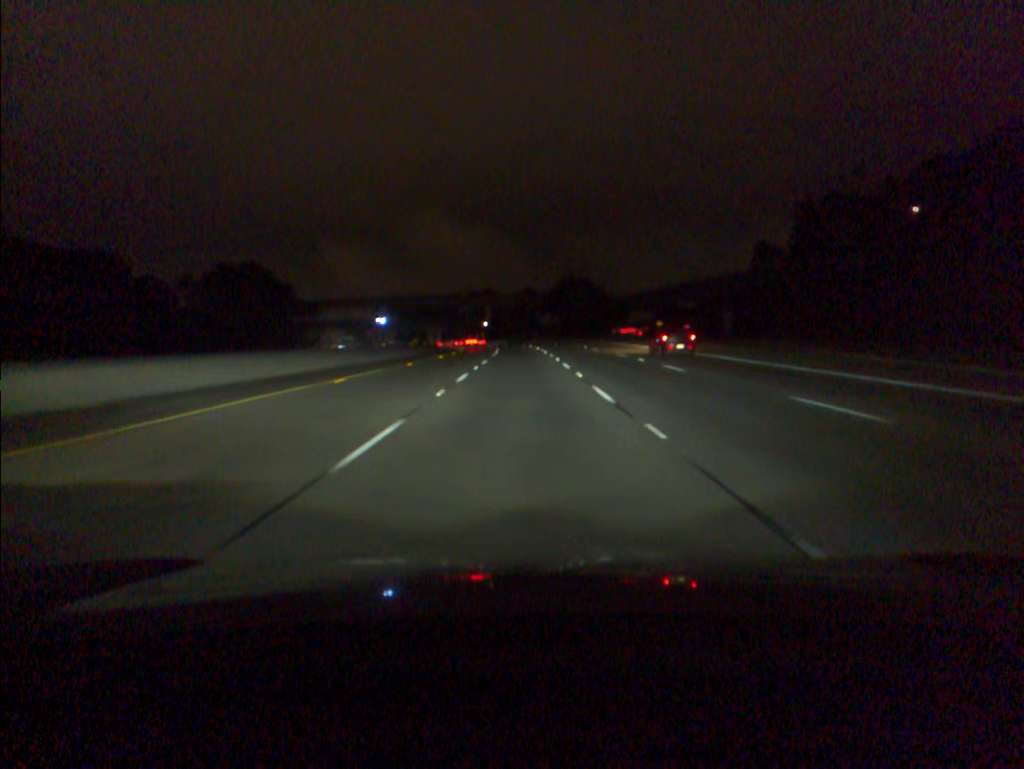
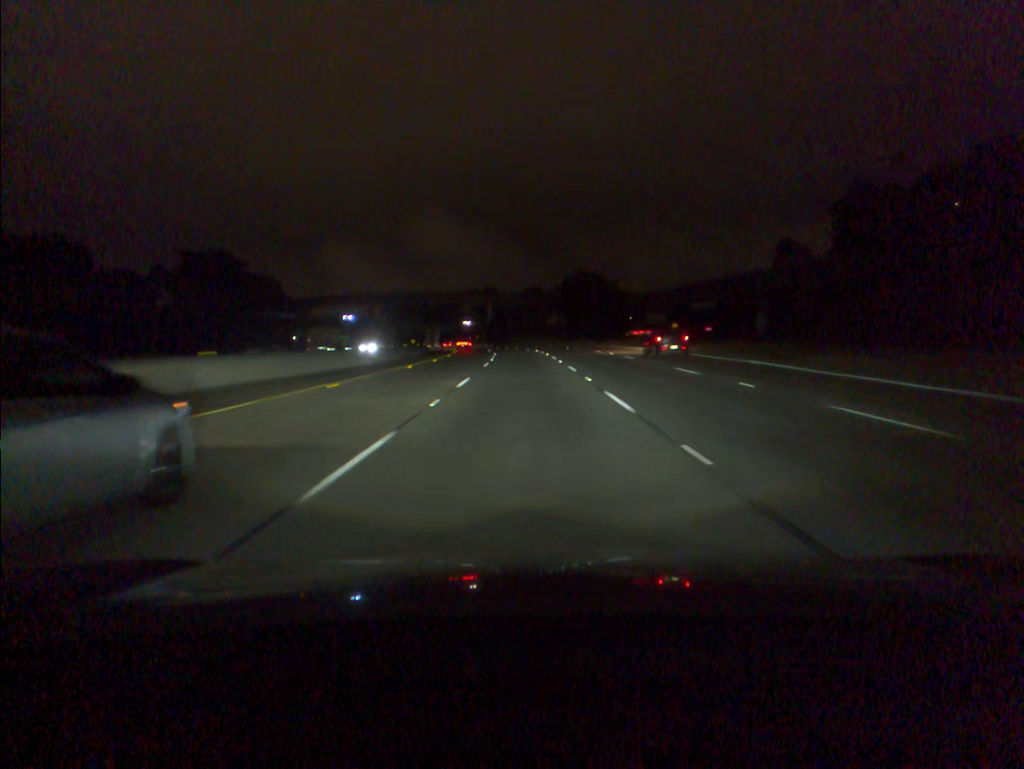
(0.0, +16.1) m; 0°
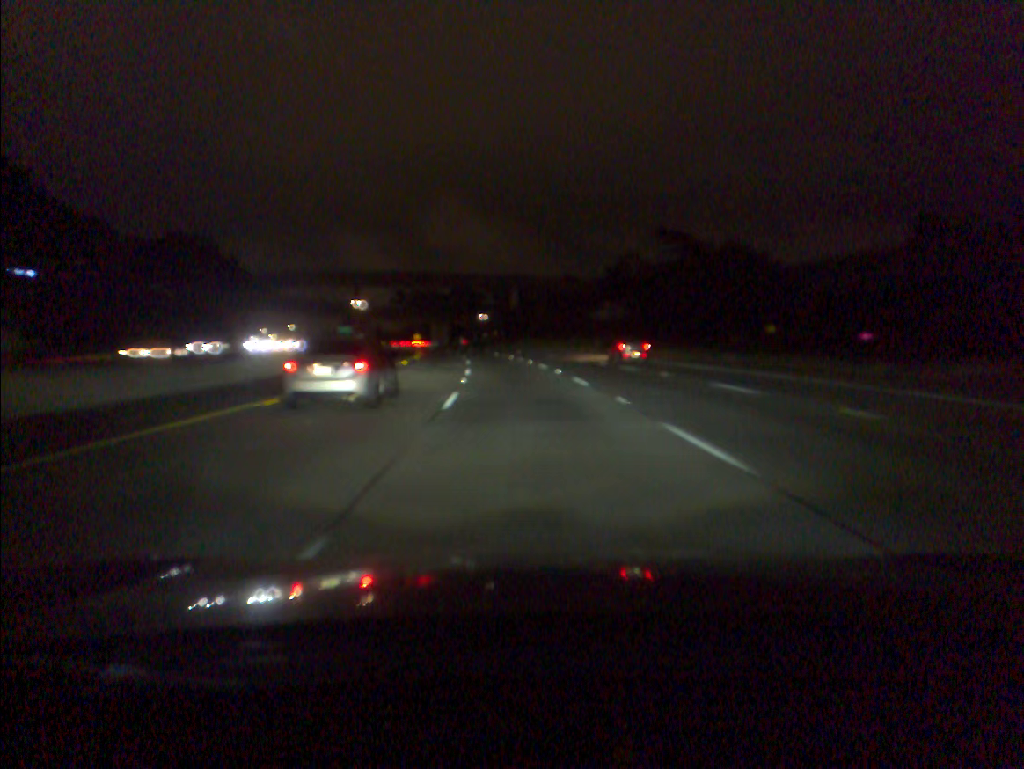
(-0.8, +64.1) m; -2°
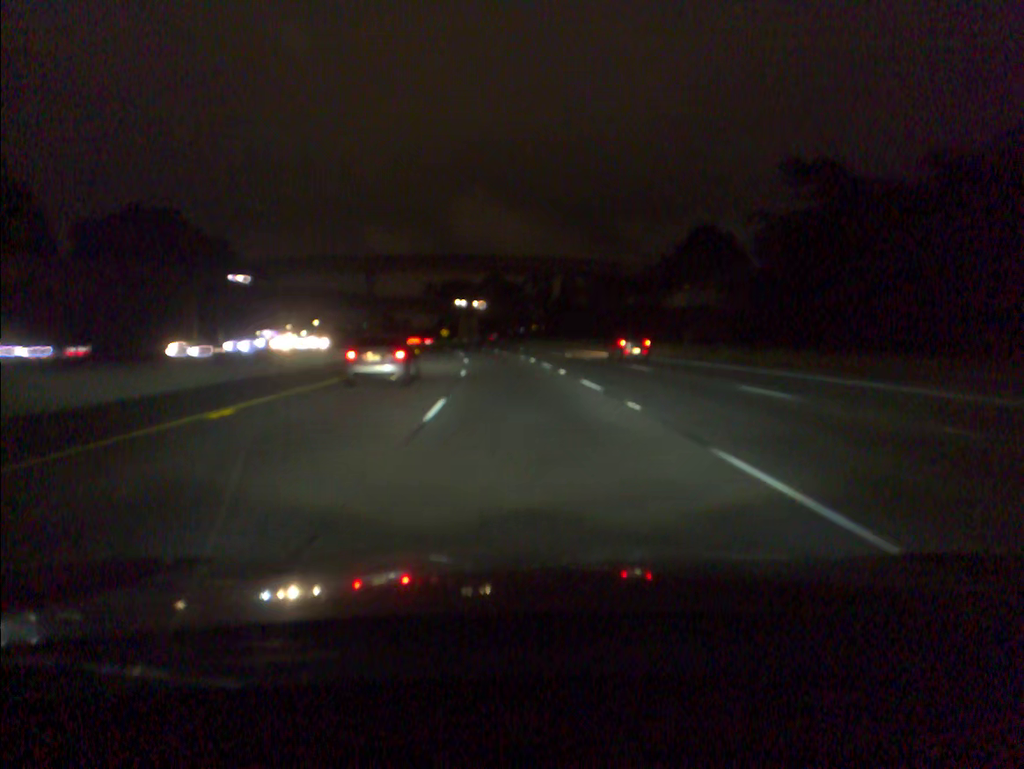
(-0.7, +32.2) m; -3°
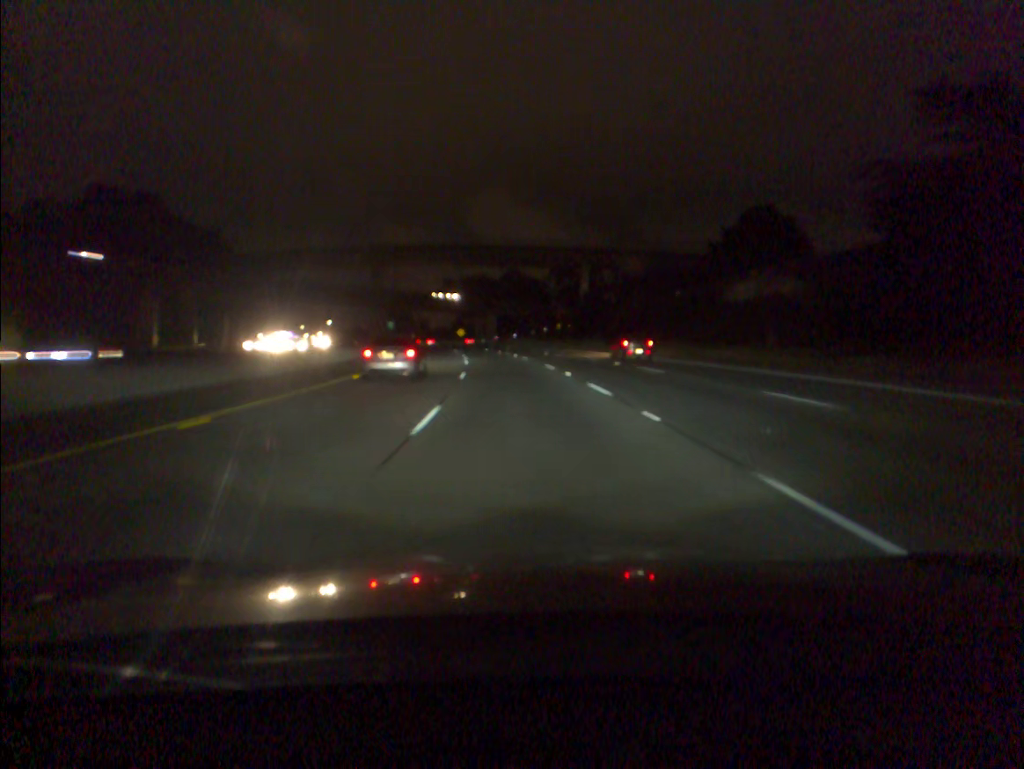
(-0.2, +16.2) m; -2°
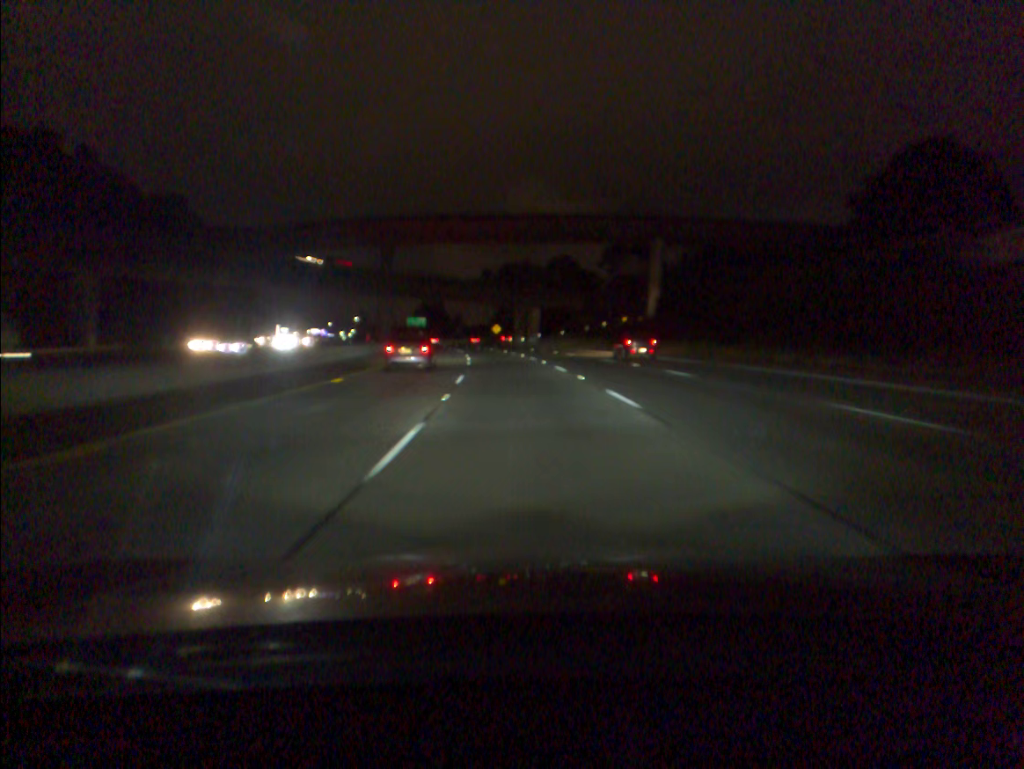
(-0.9, +32.5) m; -3°
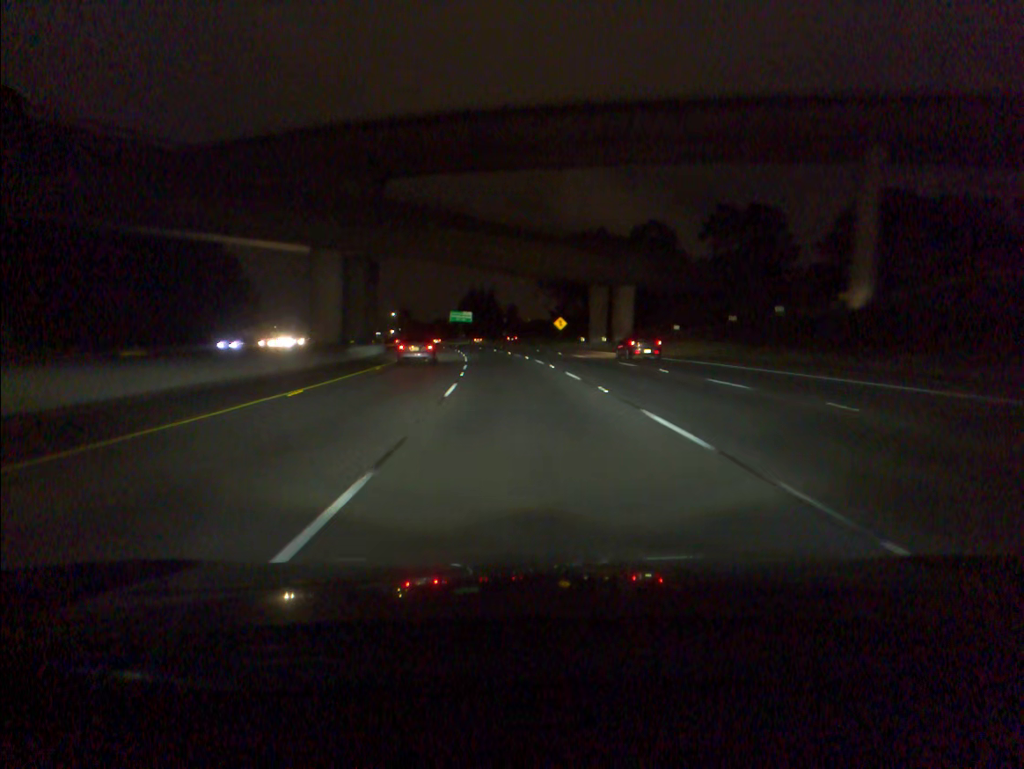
(-1.8, +48.7) m; -4°
